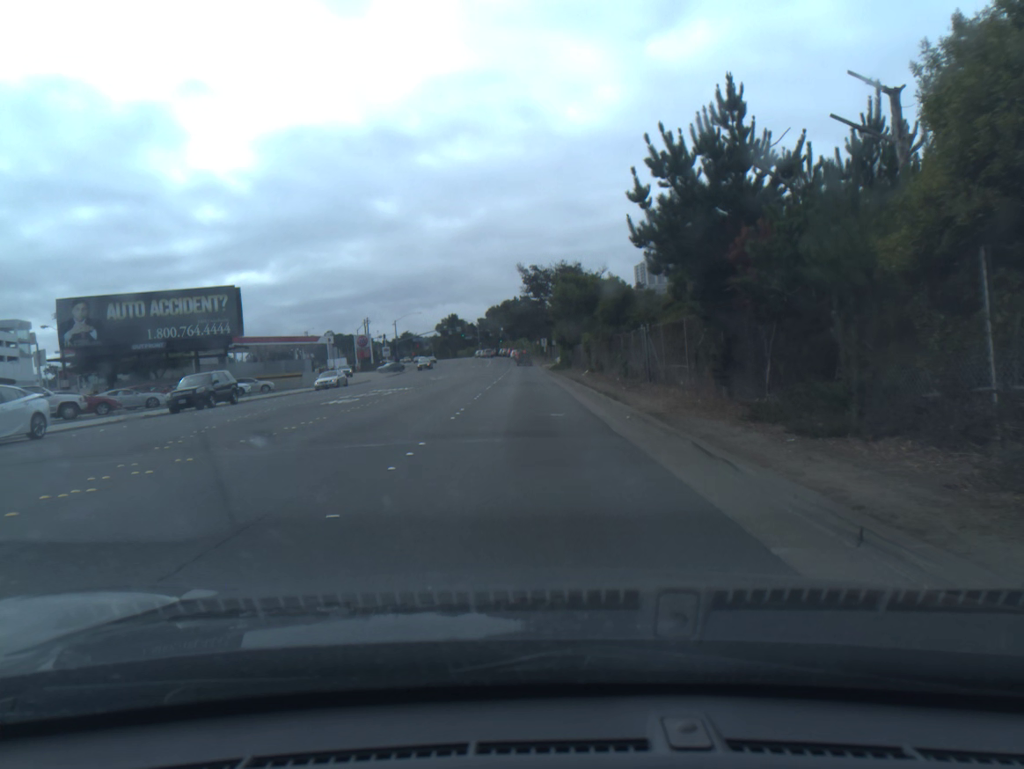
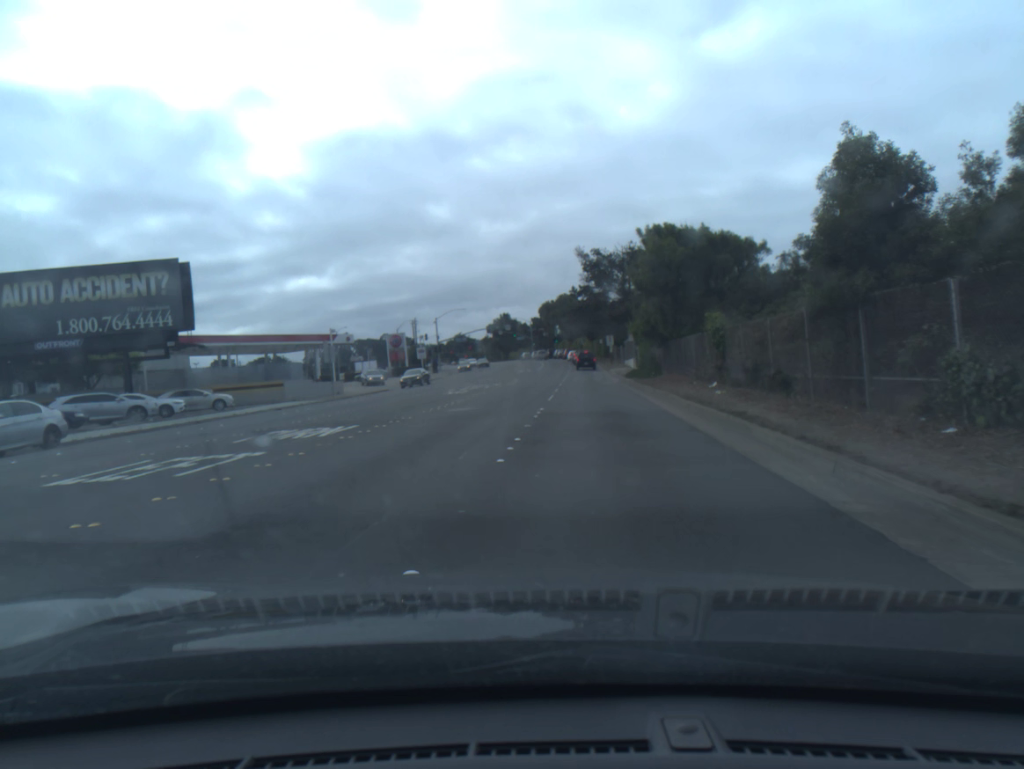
(-0.7, +21.3) m; -4°
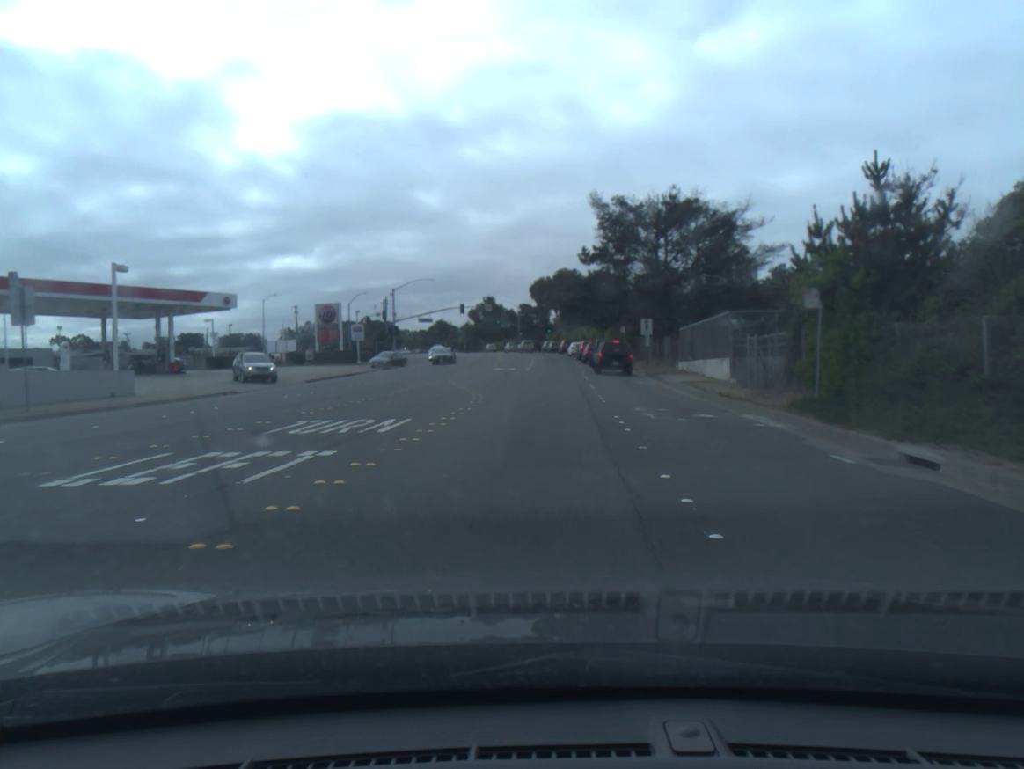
(-0.1, +33.4) m; +1°
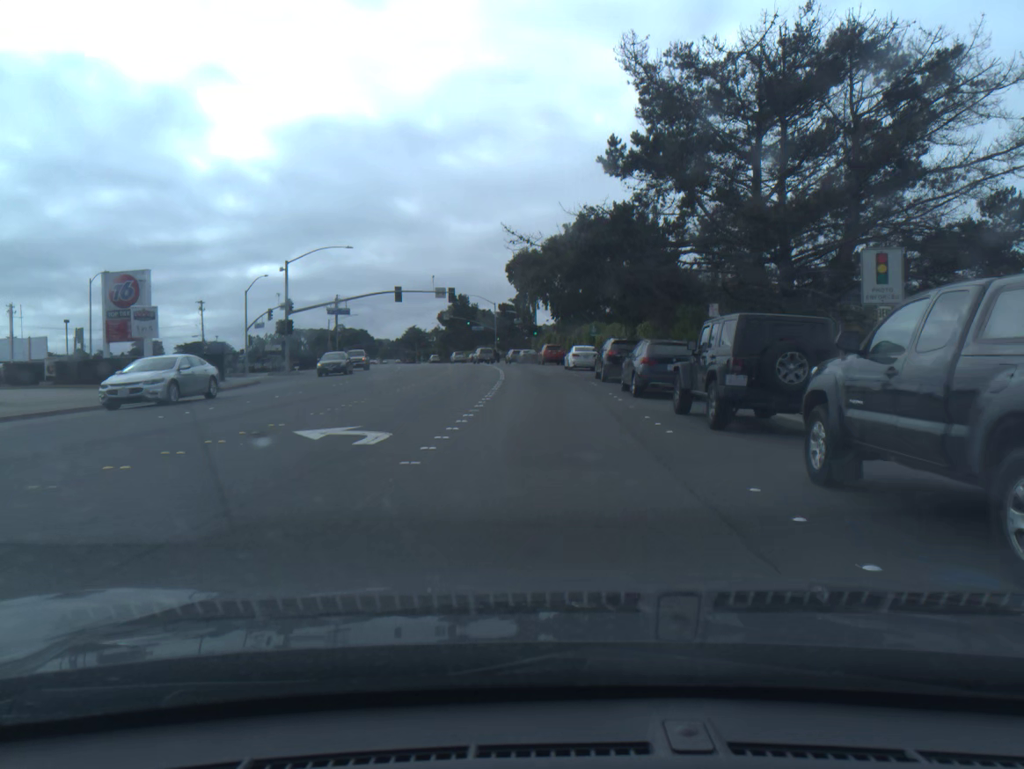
(+0.6, +37.6) m; +1°
